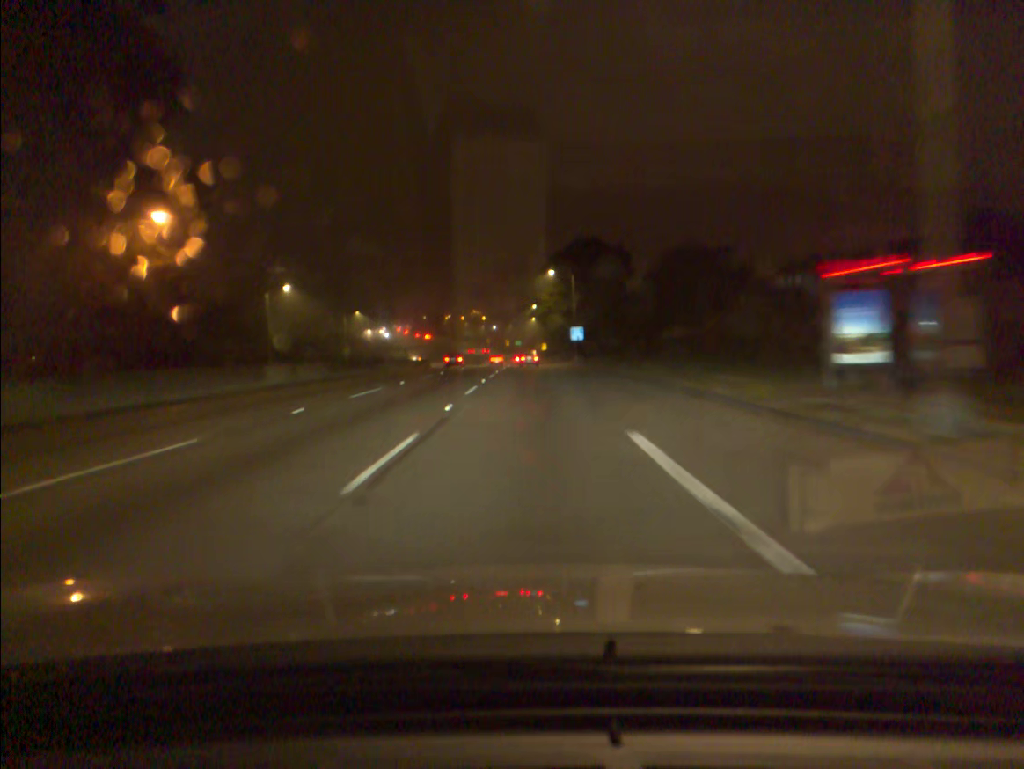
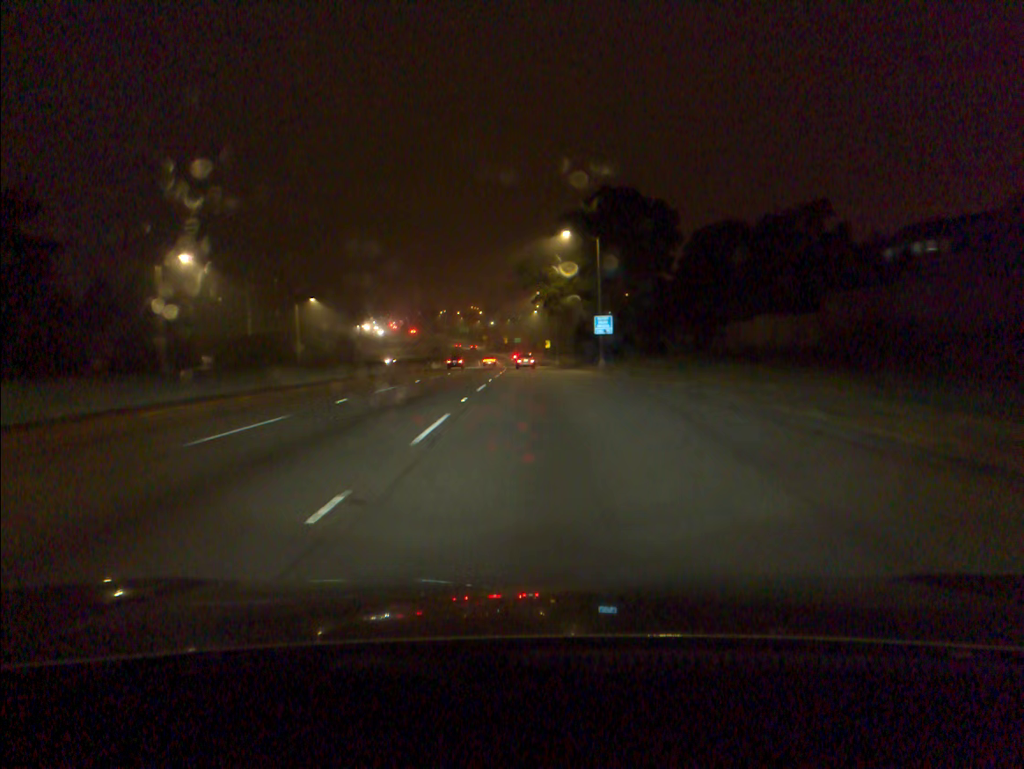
(-0.1, +25.6) m; 0°
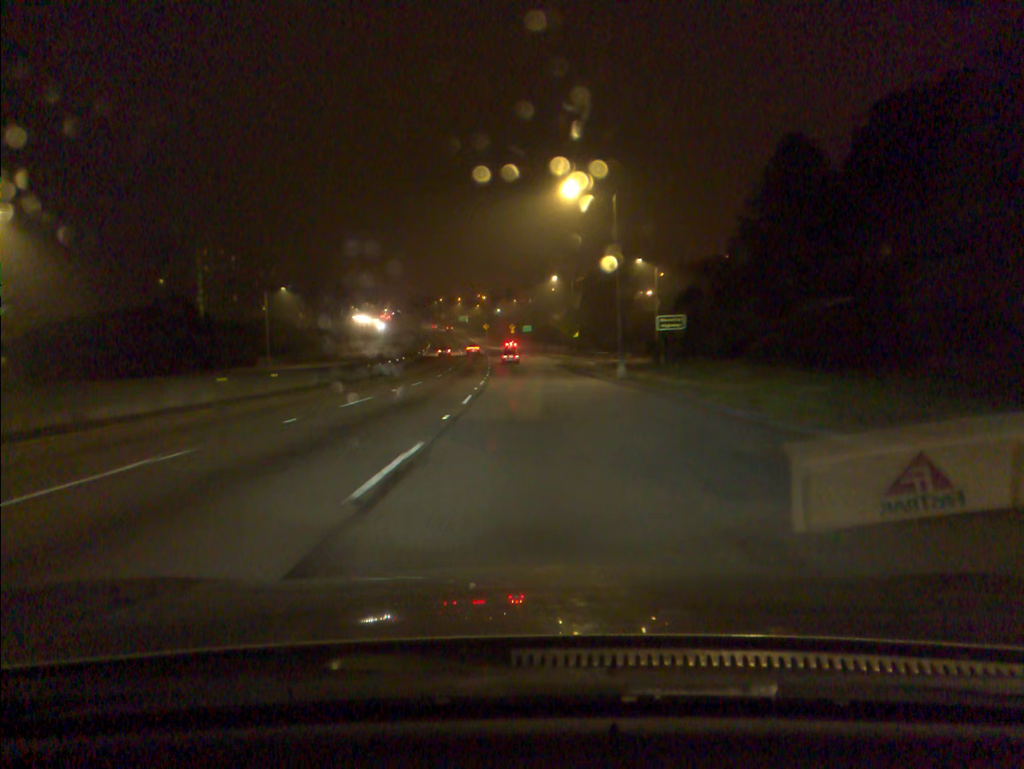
(+0.3, +63.1) m; -1°
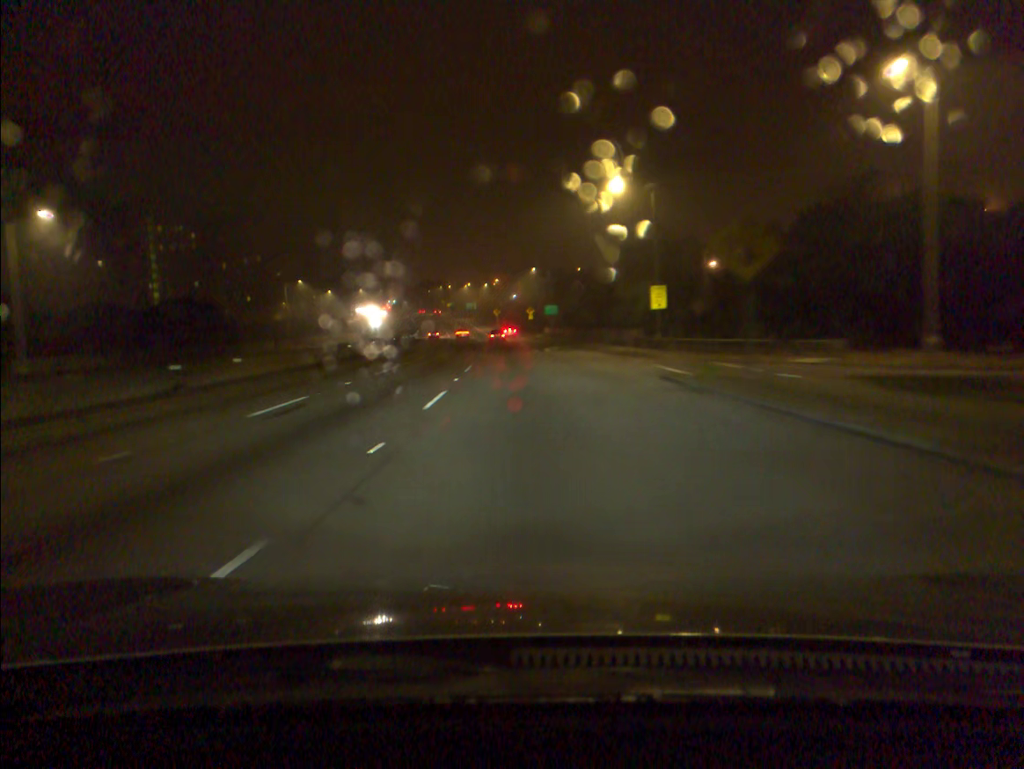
(-0.5, +51.2) m; -1°
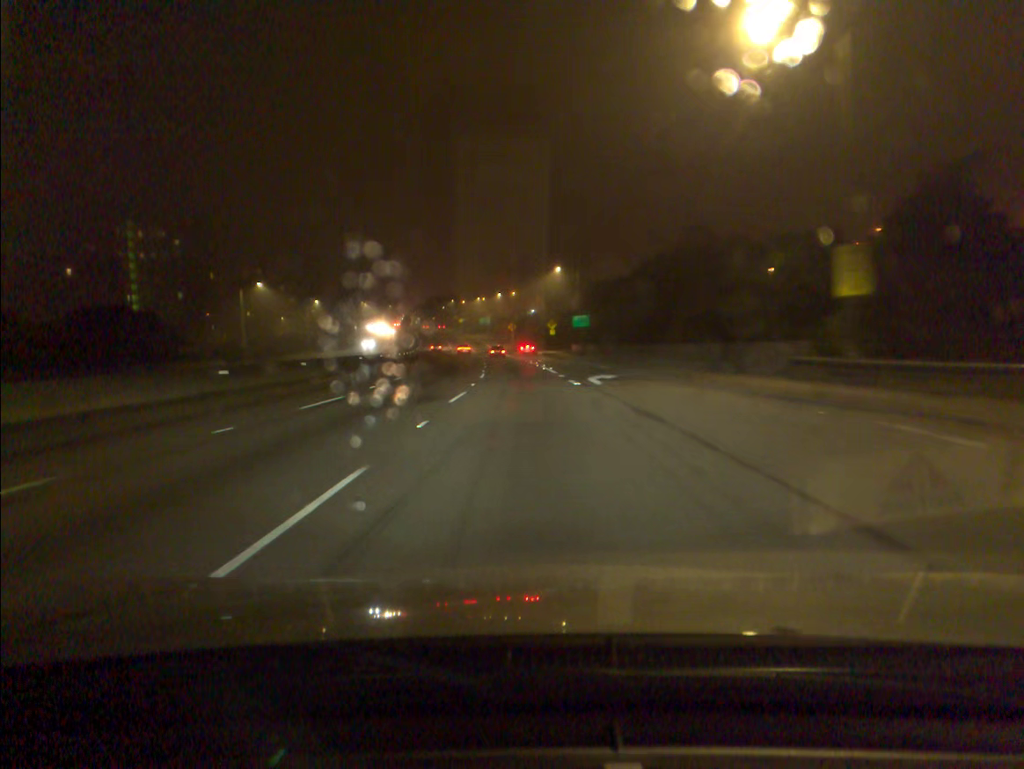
(-0.3, +25.9) m; -1°
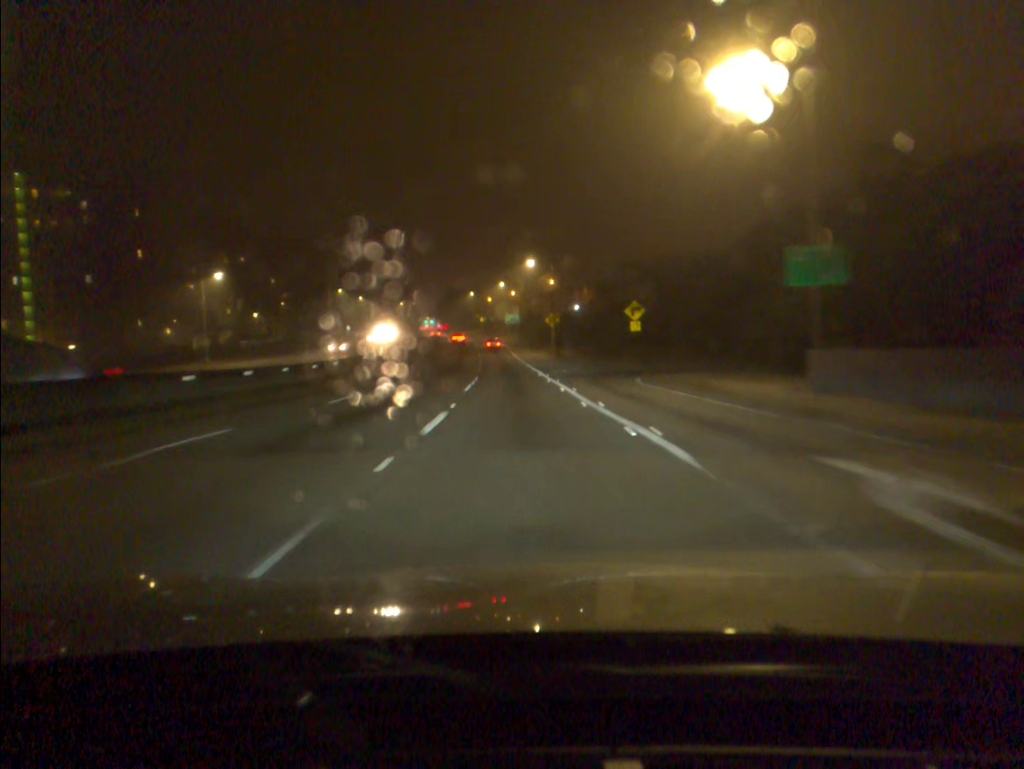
(-1.4, +63.3) m; -2°
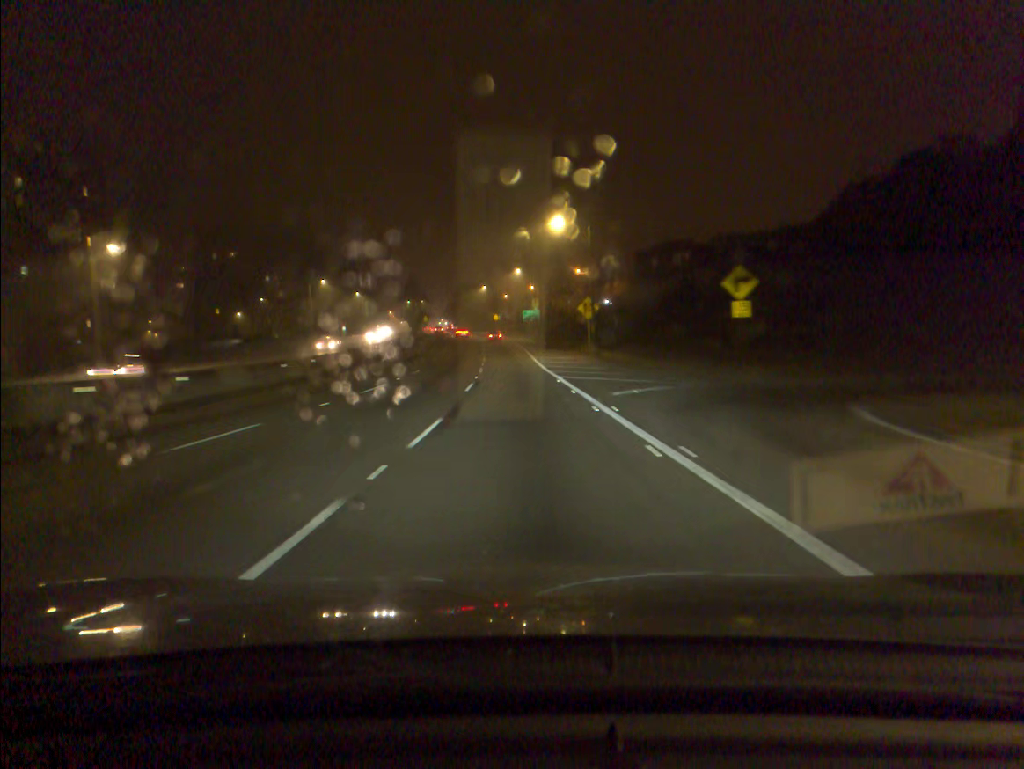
(-0.3, +25.1) m; -1°
